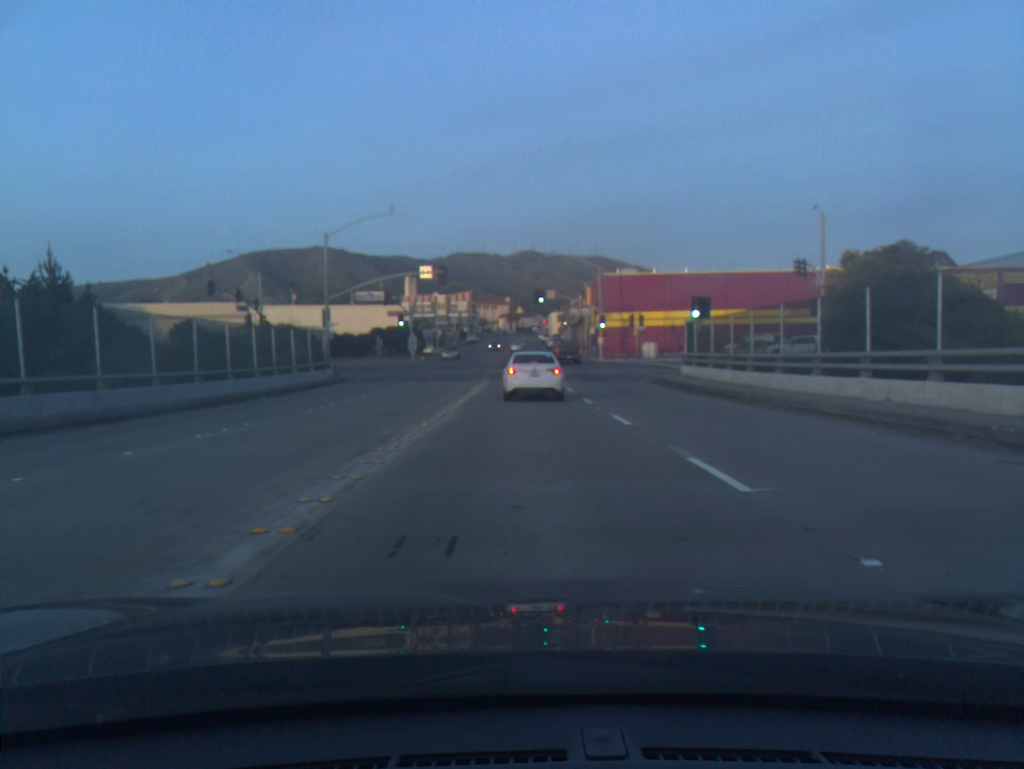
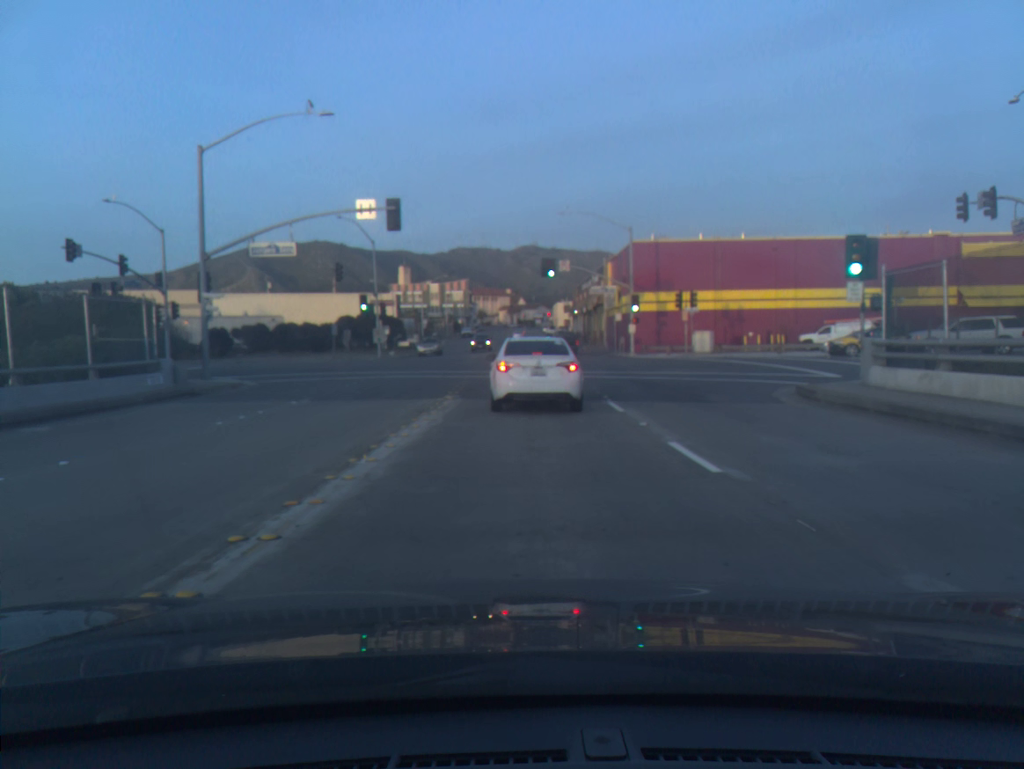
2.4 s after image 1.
(0.0, +21.4) m; 0°
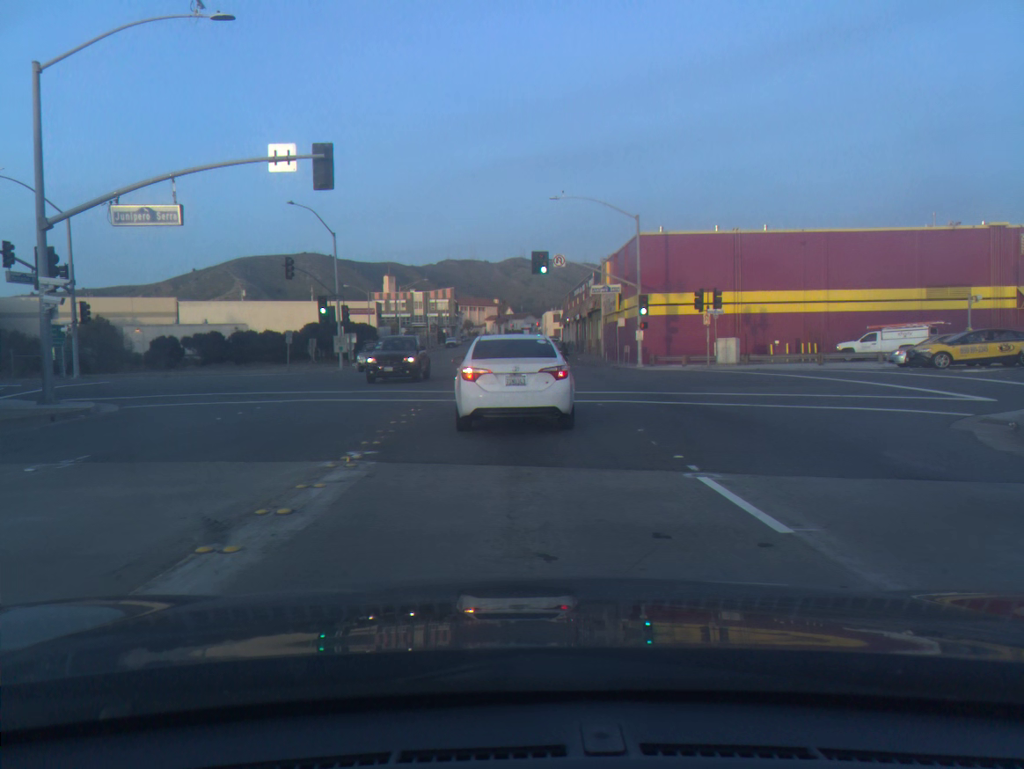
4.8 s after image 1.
(+0.1, +10.1) m; +1°
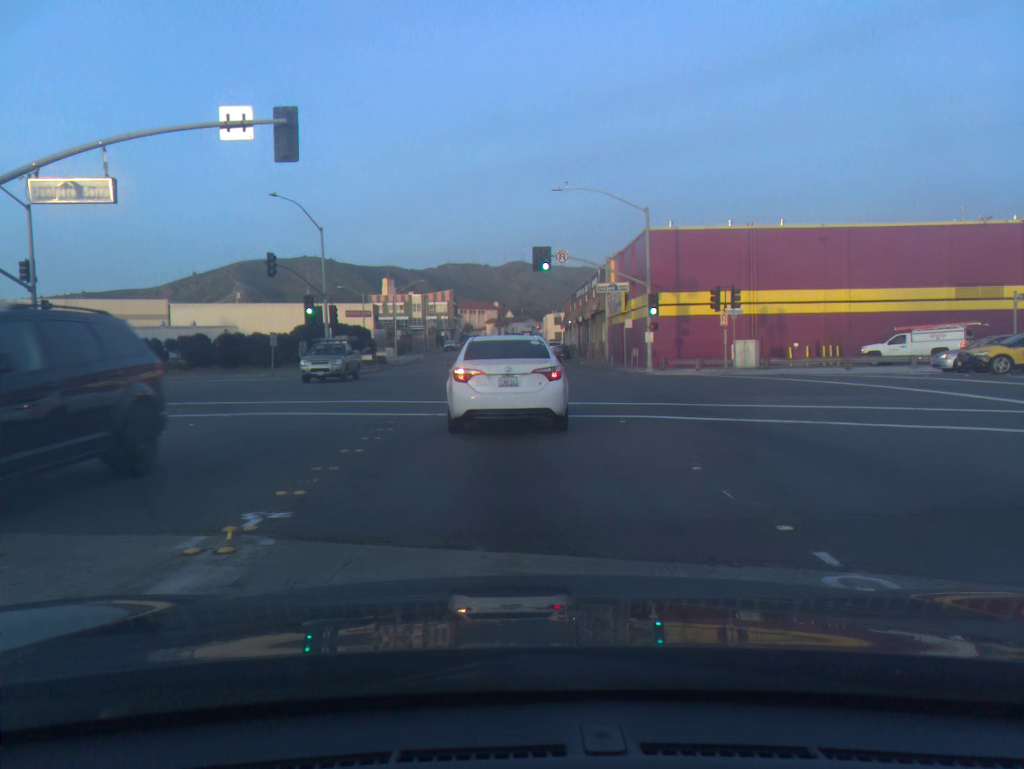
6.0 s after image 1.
(0.0, +3.6) m; 0°
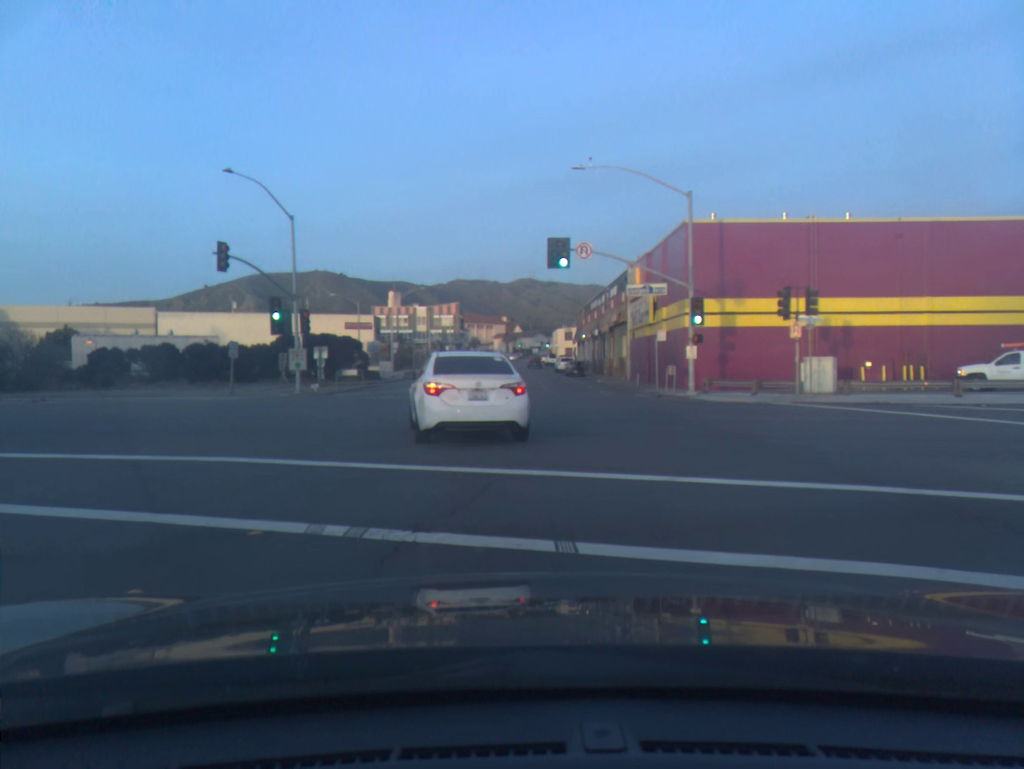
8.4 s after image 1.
(-0.1, +9.1) m; 0°
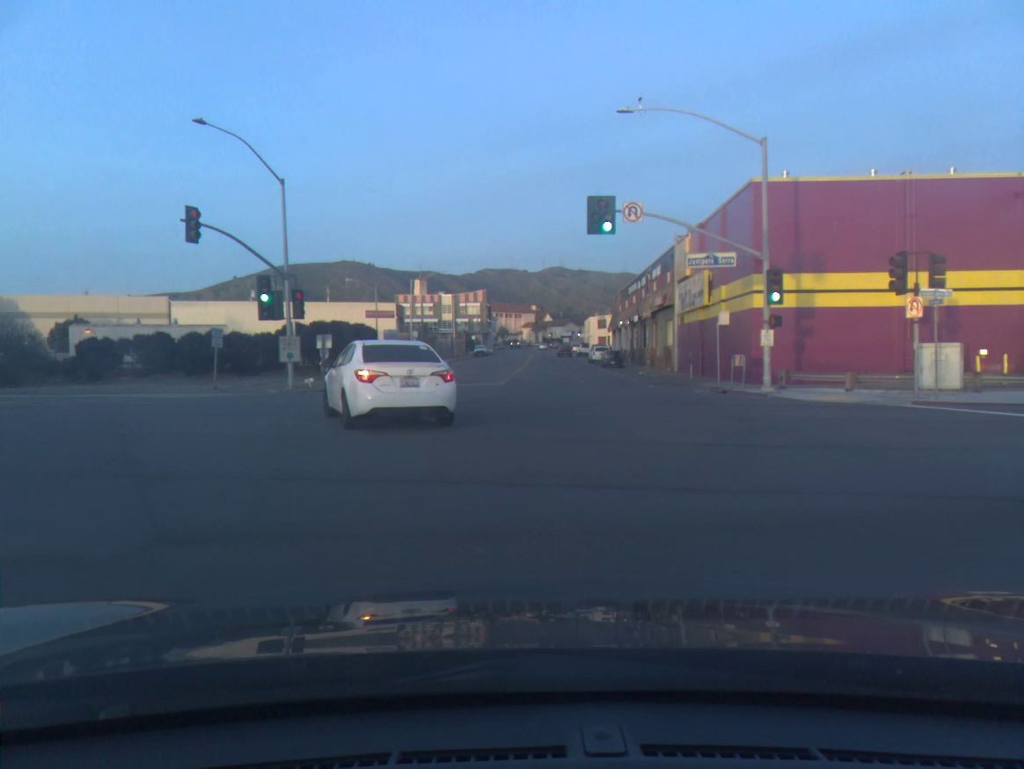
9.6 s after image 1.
(-0.1, +6.4) m; -4°
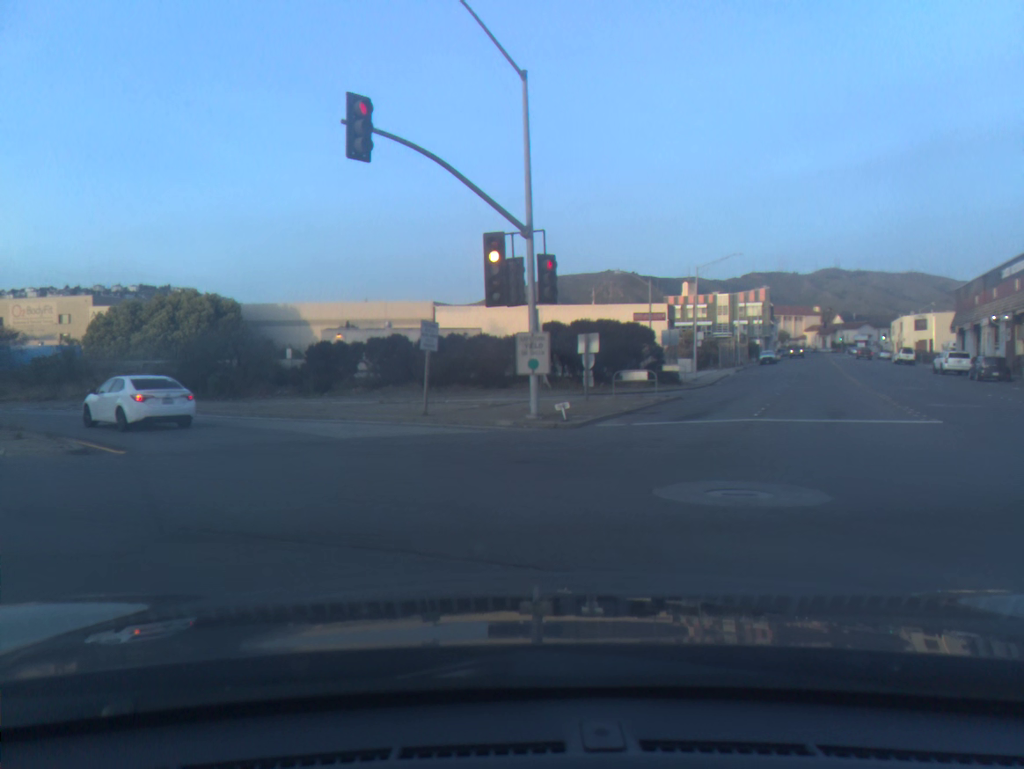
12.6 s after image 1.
(-3.2, +15.6) m; -18°
